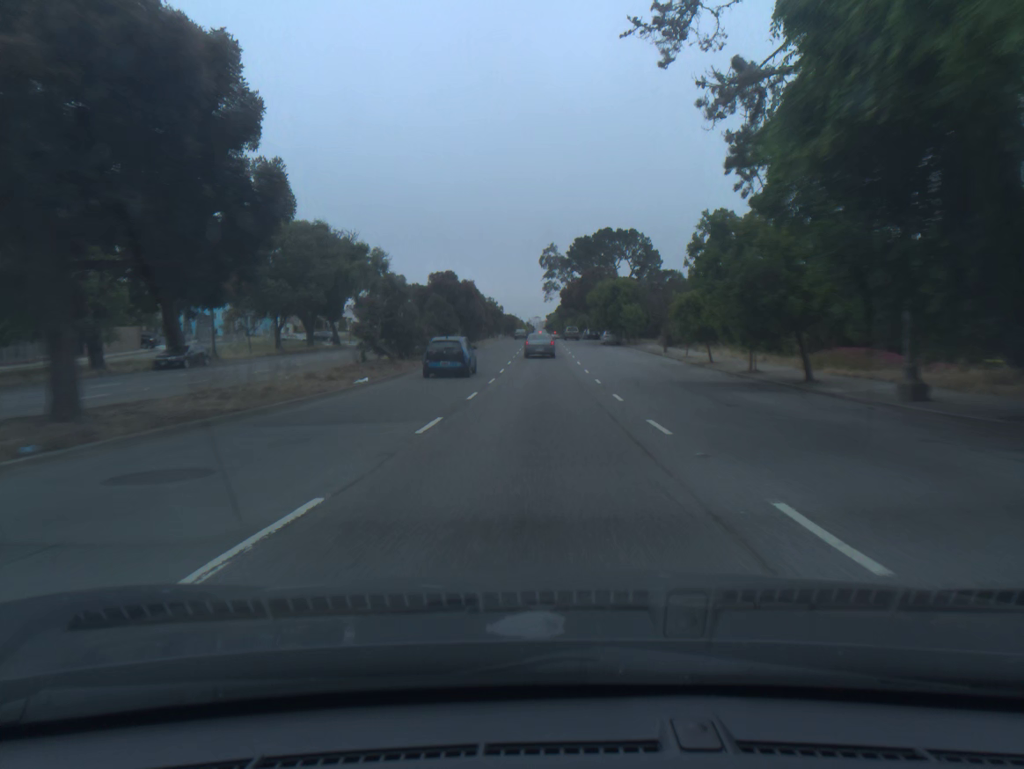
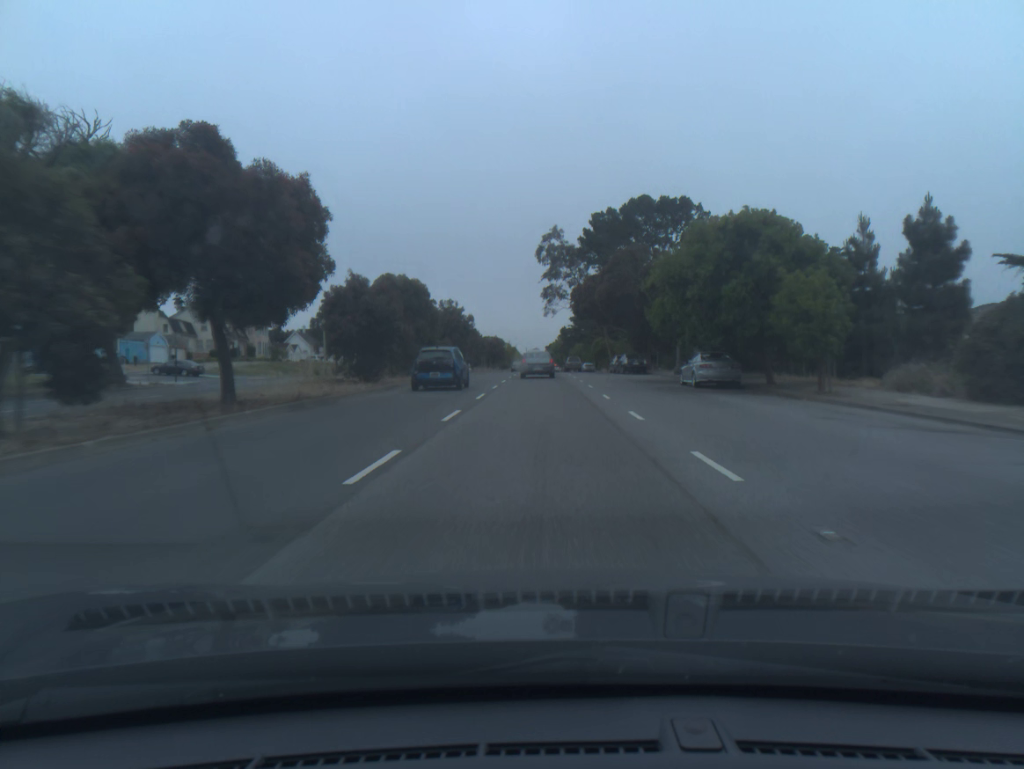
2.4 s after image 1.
(-0.1, +47.2) m; 0°
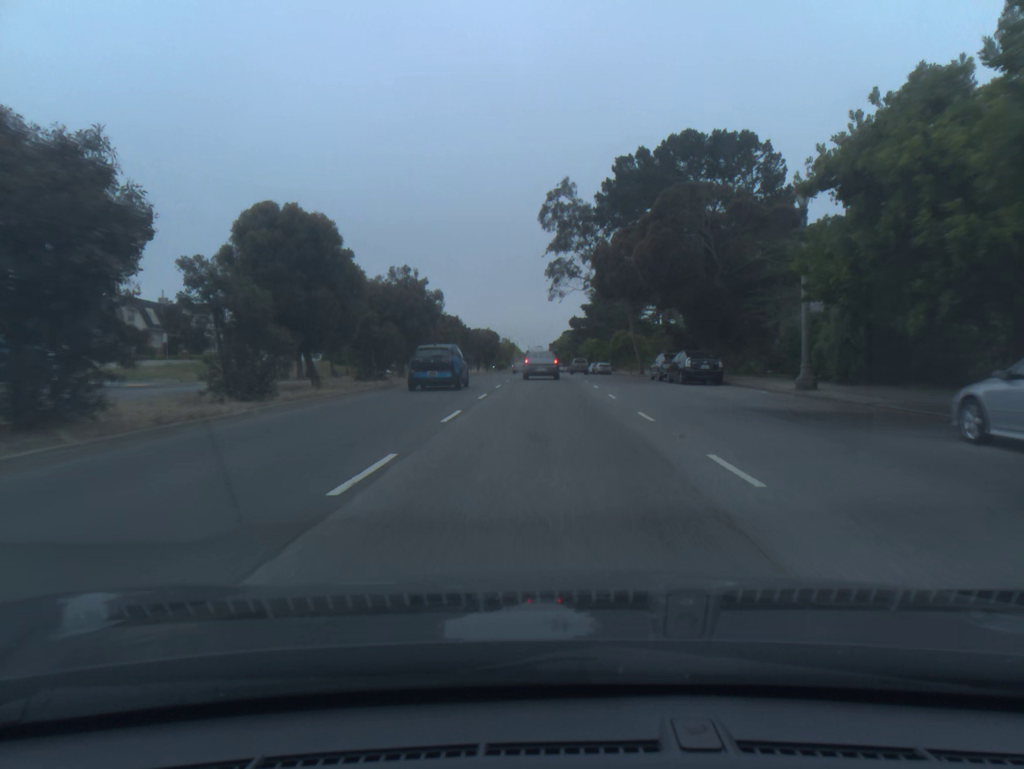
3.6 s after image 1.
(-0.1, +22.4) m; 0°
